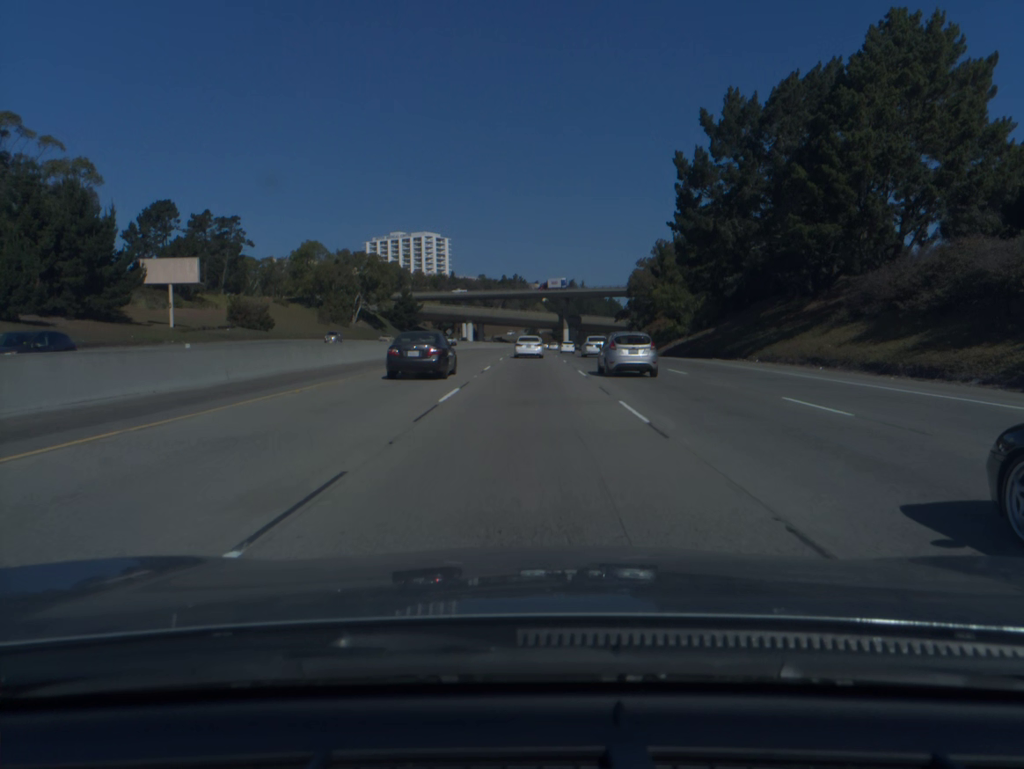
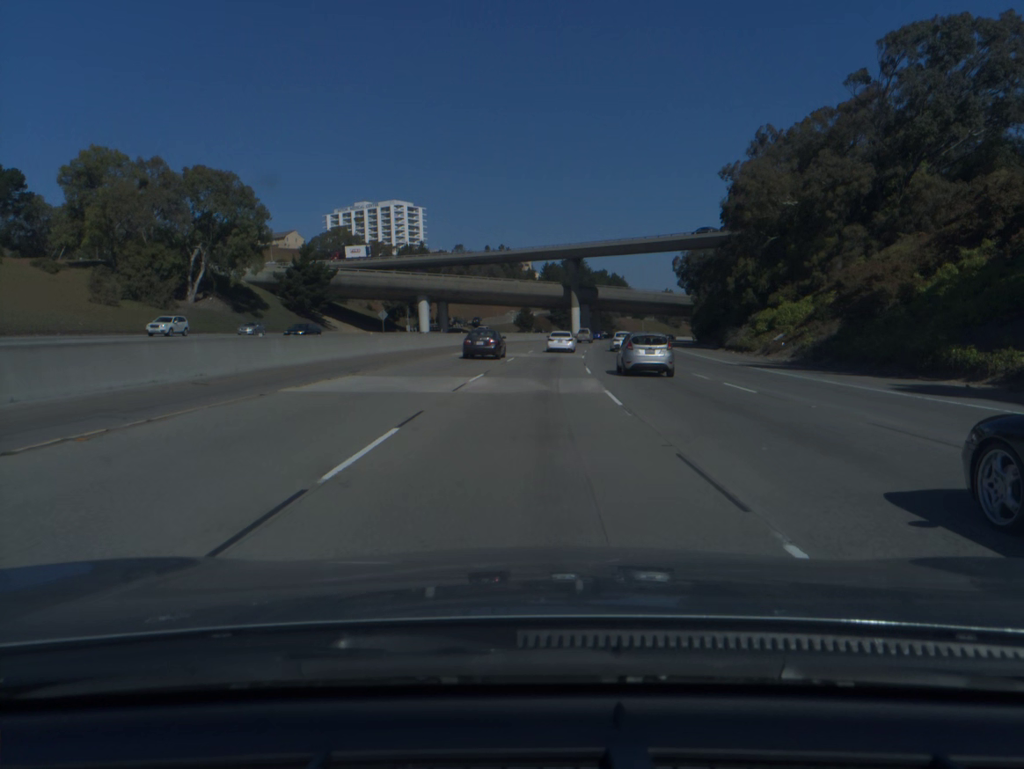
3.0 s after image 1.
(+0.3, +81.4) m; +1°
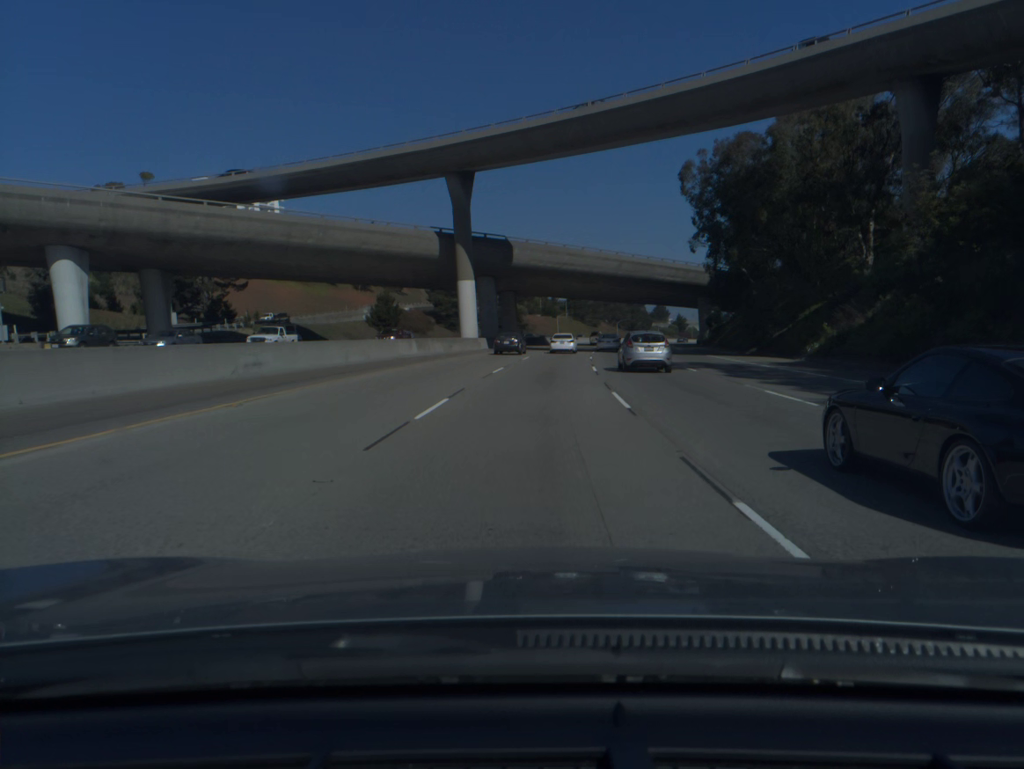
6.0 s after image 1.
(+4.8, +82.1) m; +7°
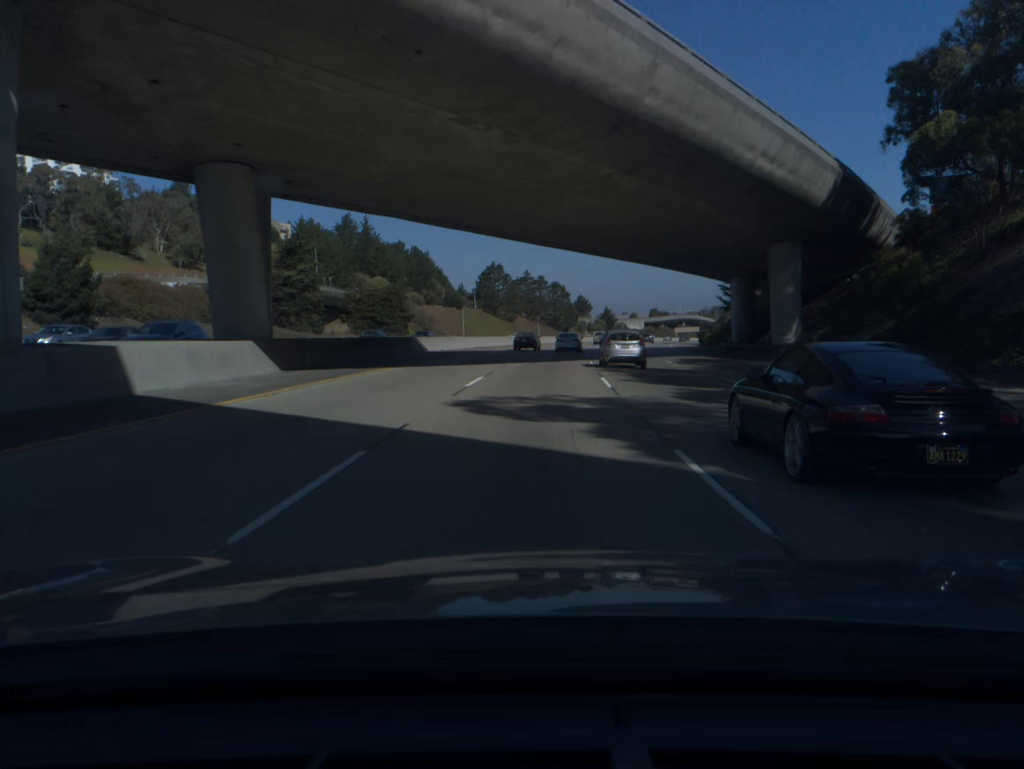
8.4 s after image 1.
(+3.7, +66.1) m; +6°
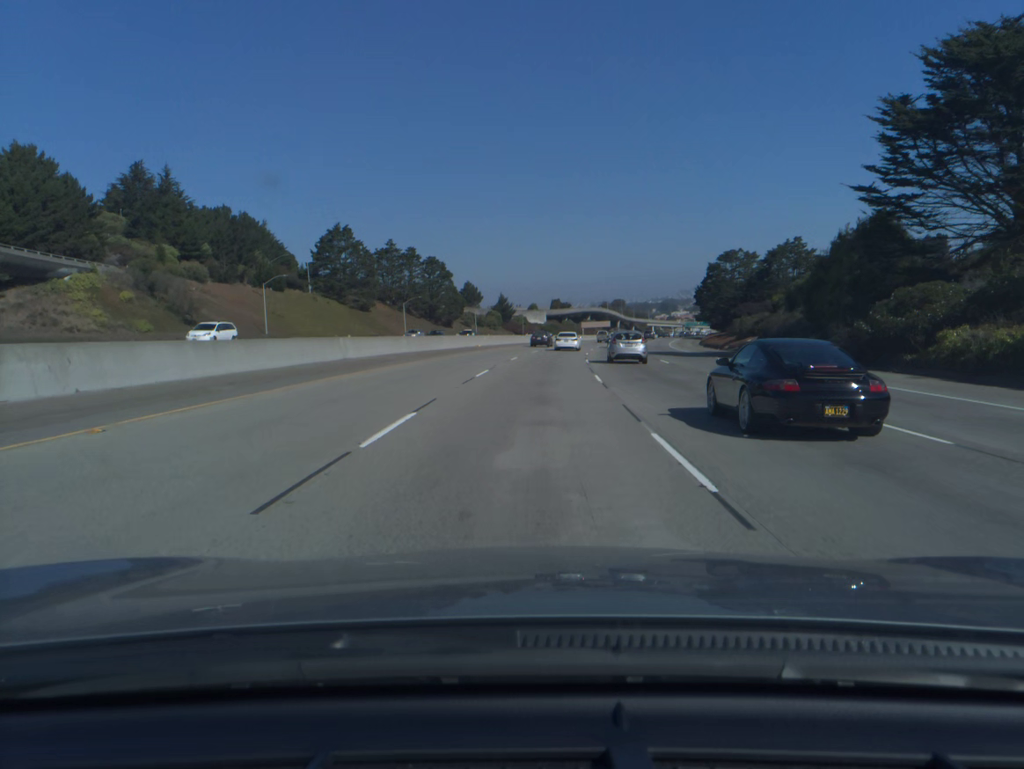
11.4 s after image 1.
(+5.6, +82.9) m; +8°
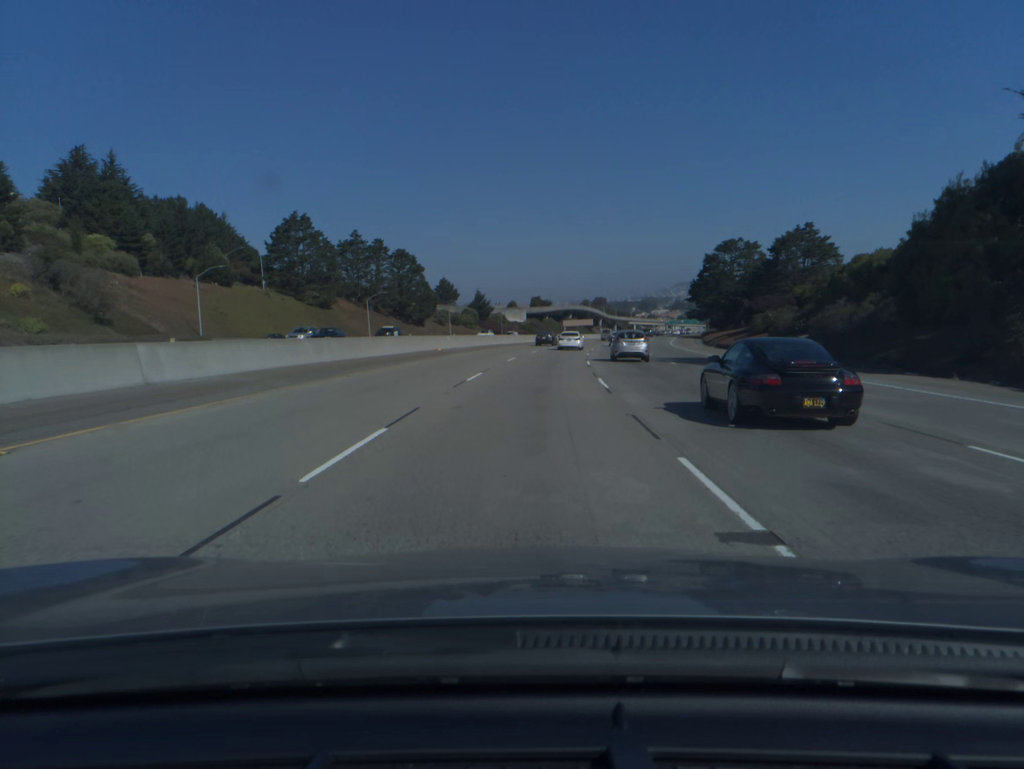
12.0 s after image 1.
(+0.2, +16.6) m; +2°
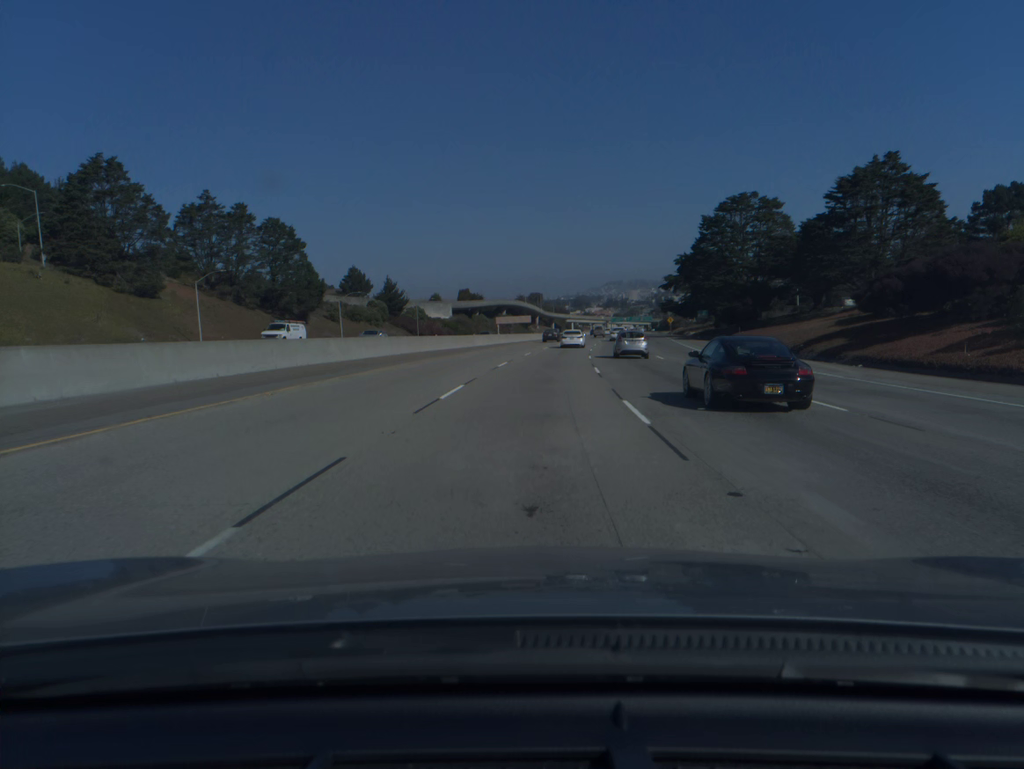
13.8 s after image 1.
(+1.9, +50.0) m; +5°
